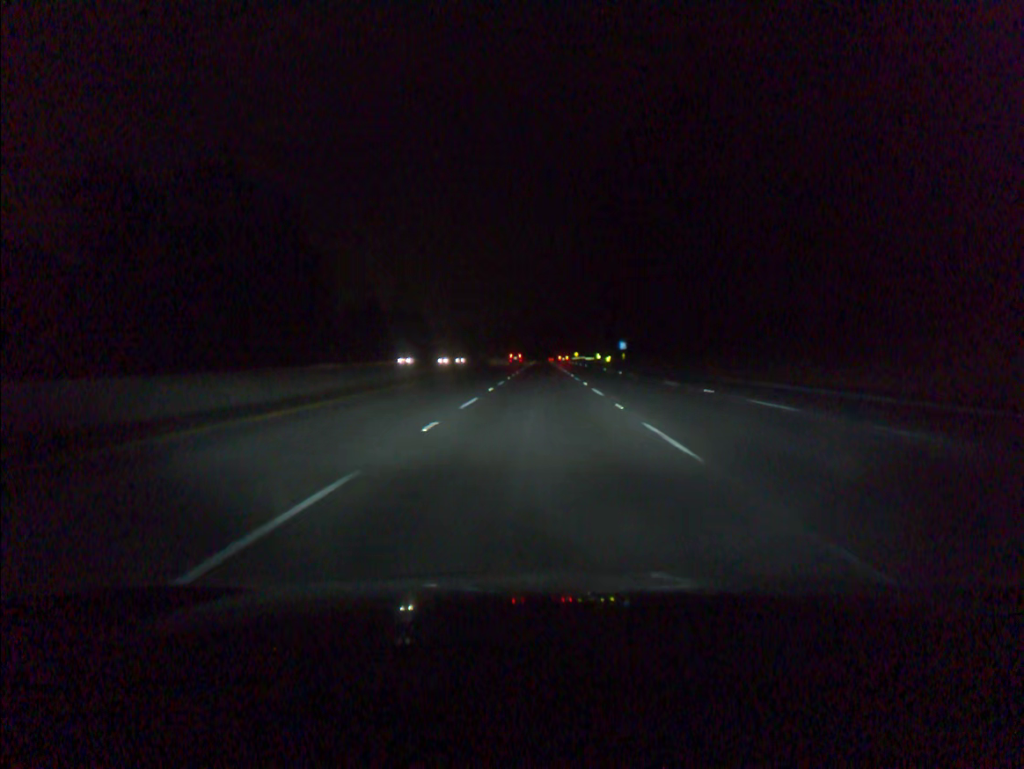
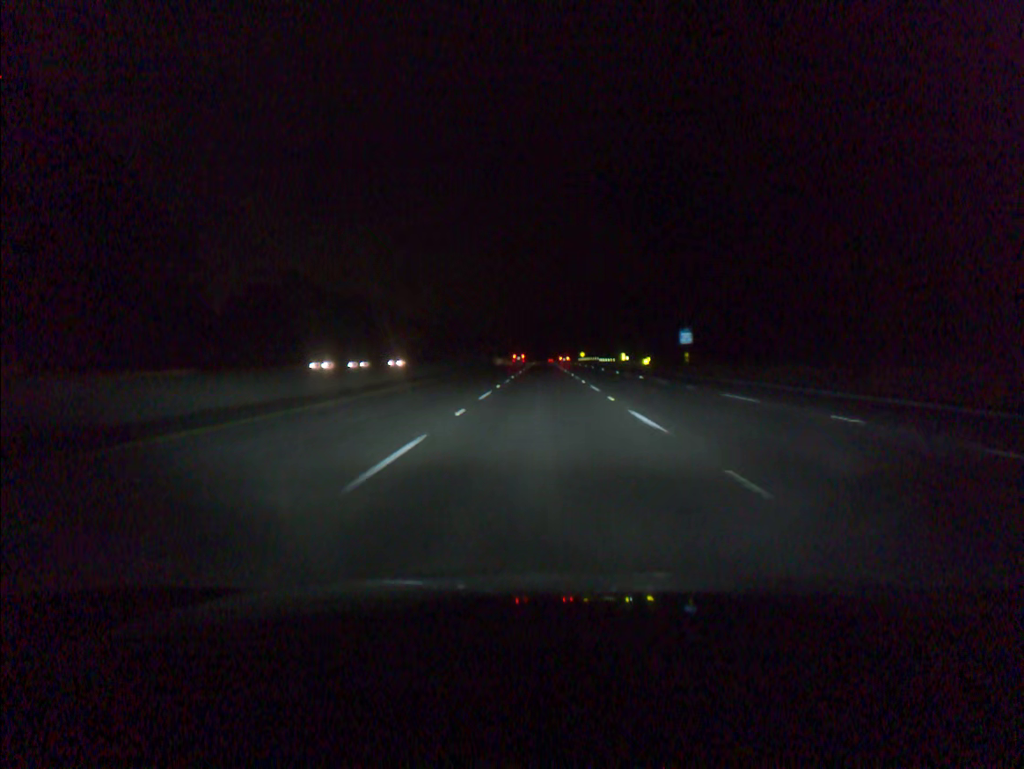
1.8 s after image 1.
(-0.1, +54.9) m; 0°
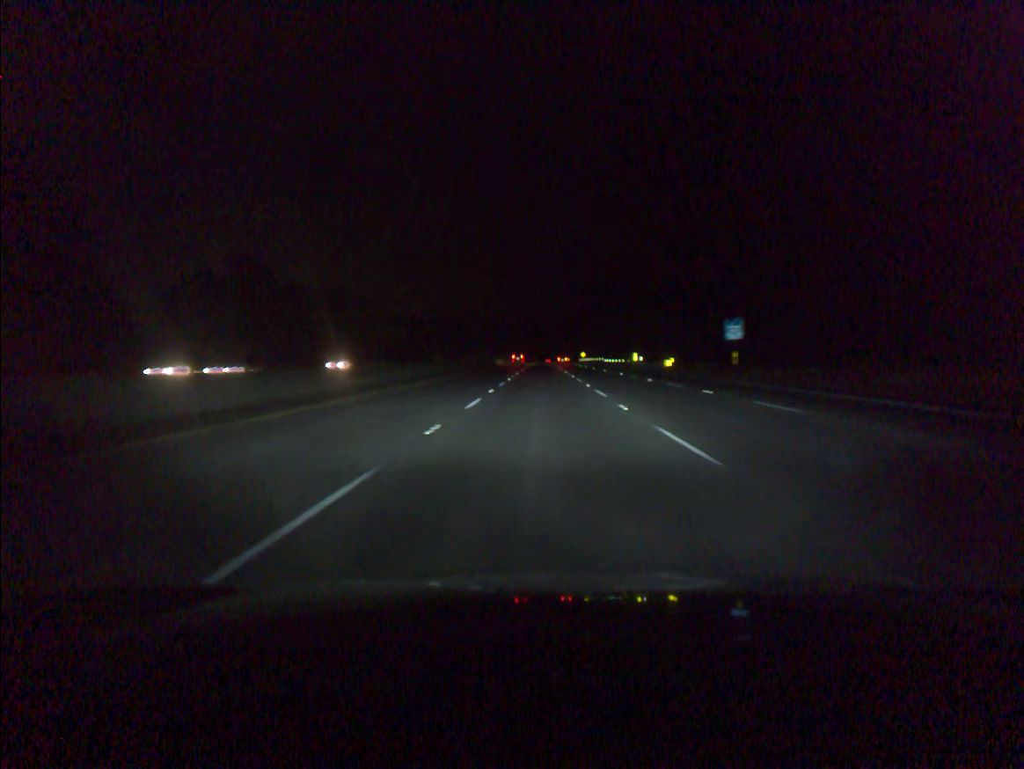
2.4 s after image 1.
(0.0, +18.3) m; 0°
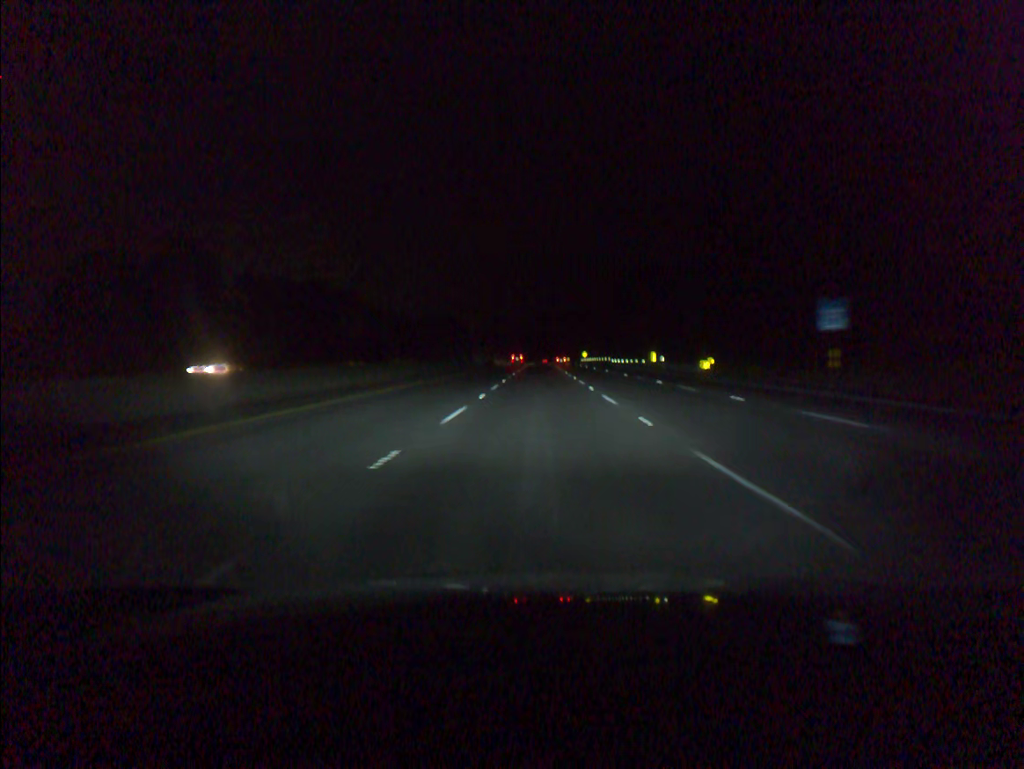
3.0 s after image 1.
(0.0, +18.3) m; 0°
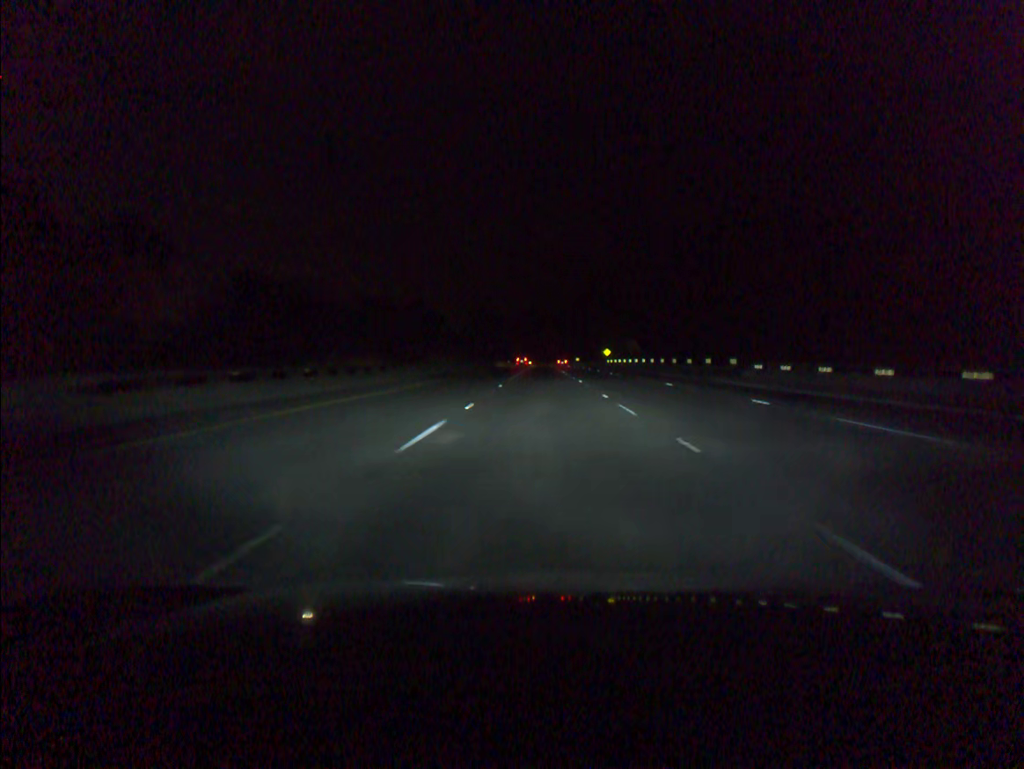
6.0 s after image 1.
(0.0, +91.5) m; 0°
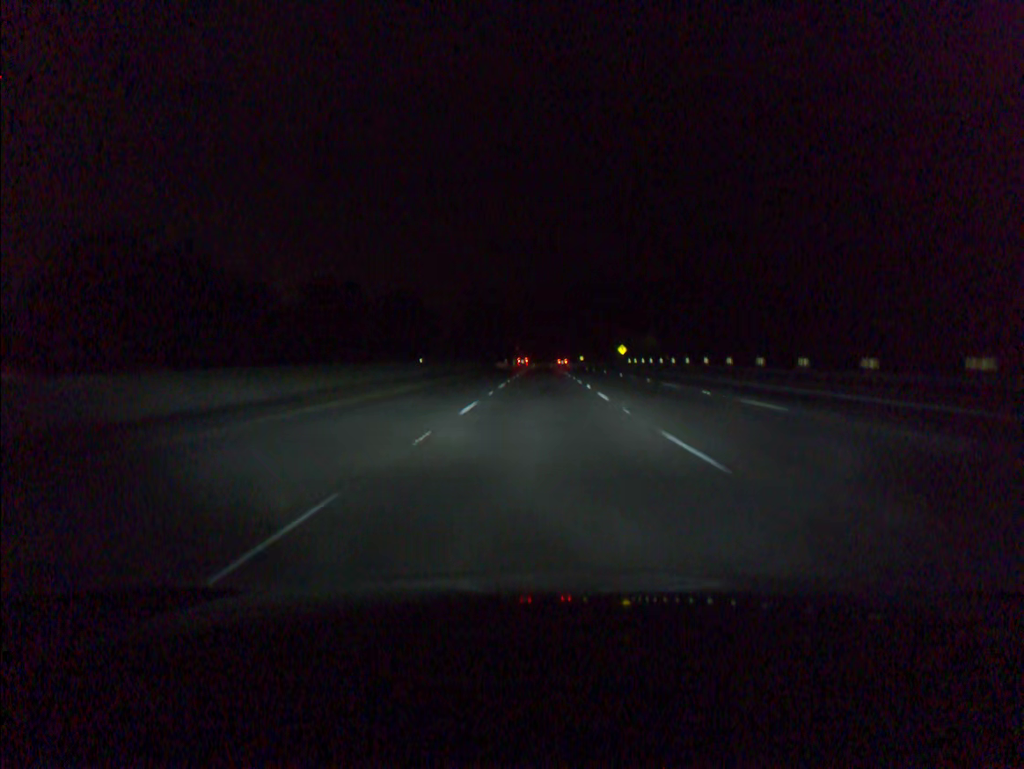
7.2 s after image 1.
(0.0, +36.7) m; 0°
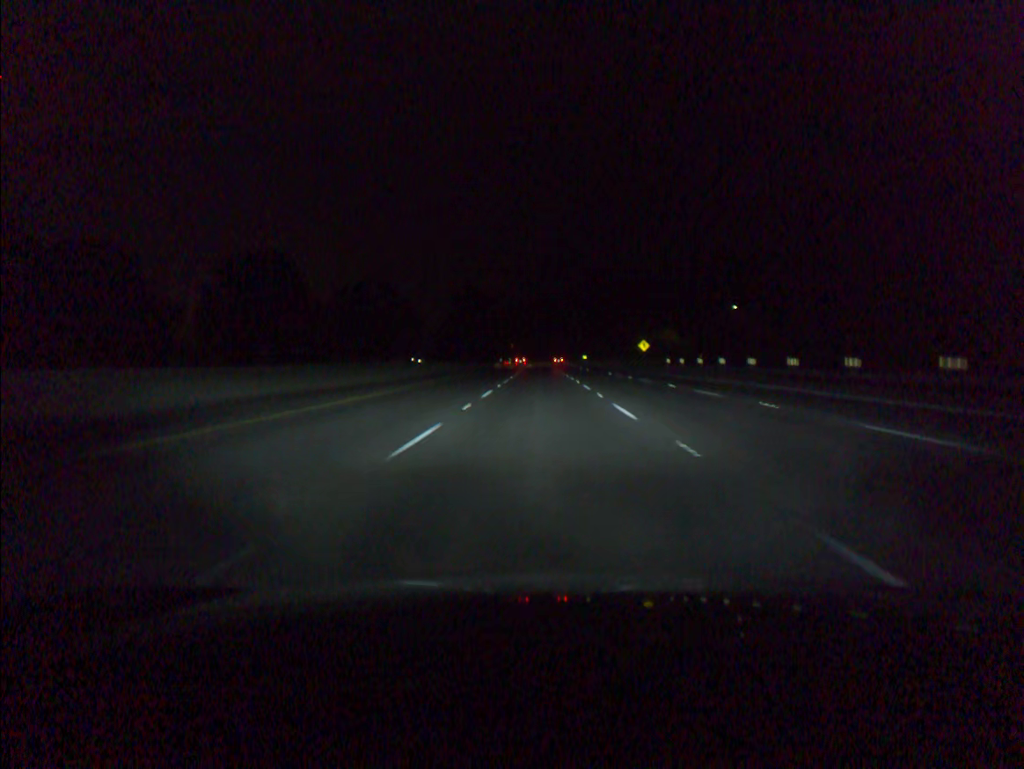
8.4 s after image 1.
(0.0, +36.6) m; 0°
